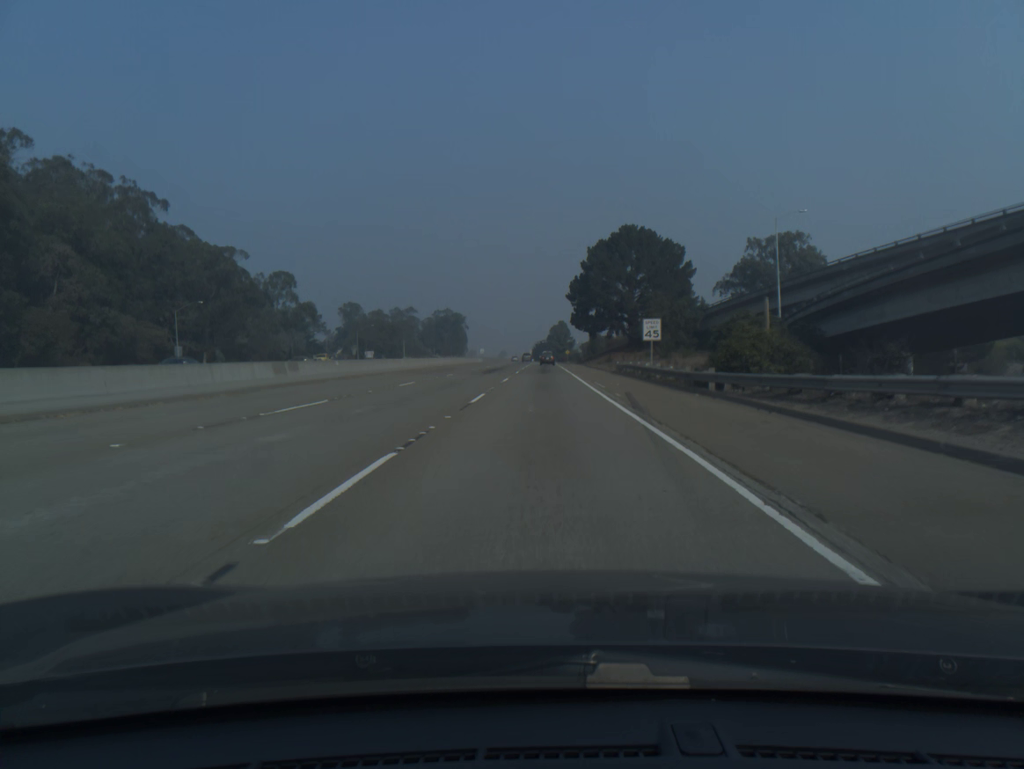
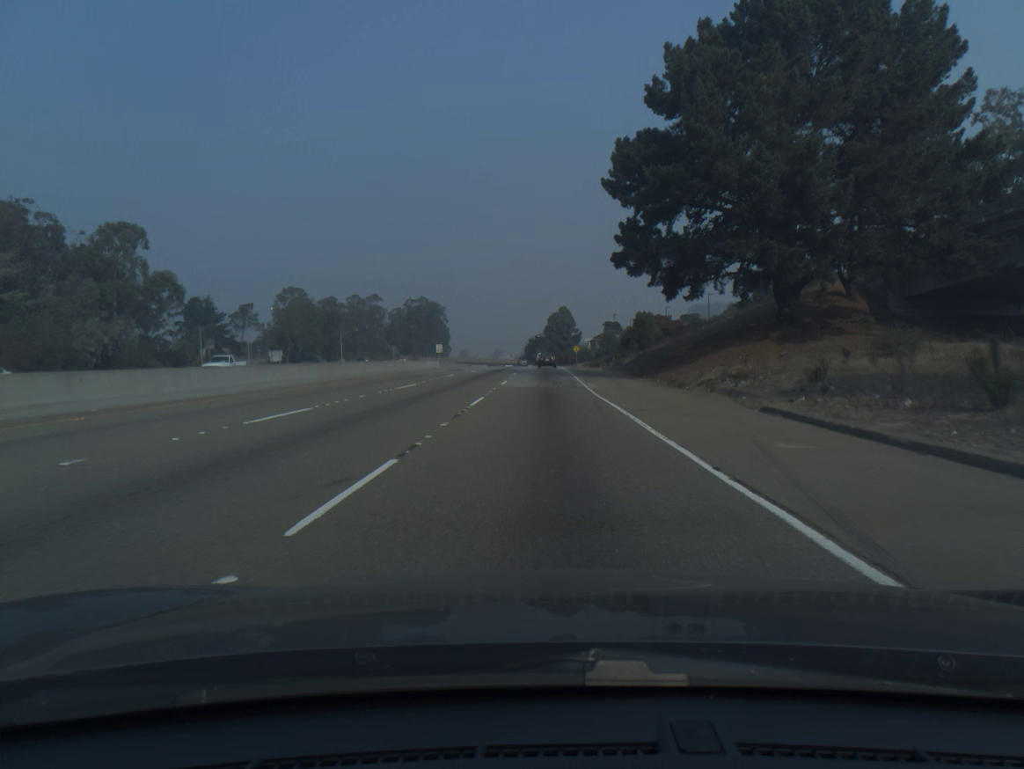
(0.0, +74.4) m; 0°
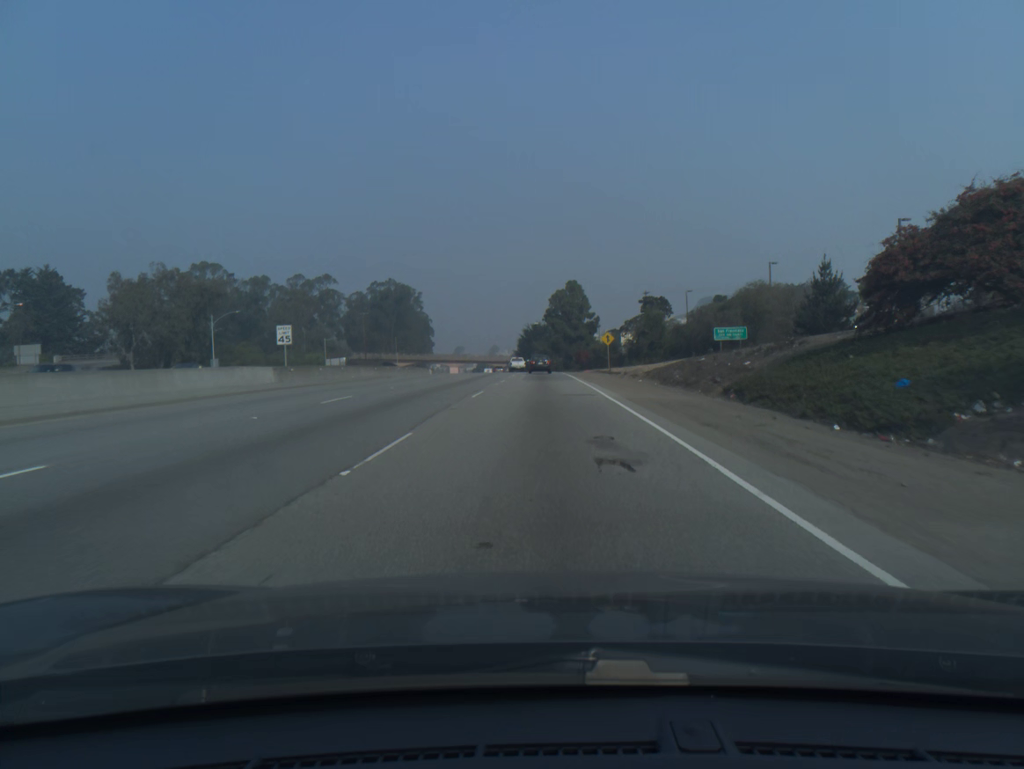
(+0.2, +69.1) m; 0°
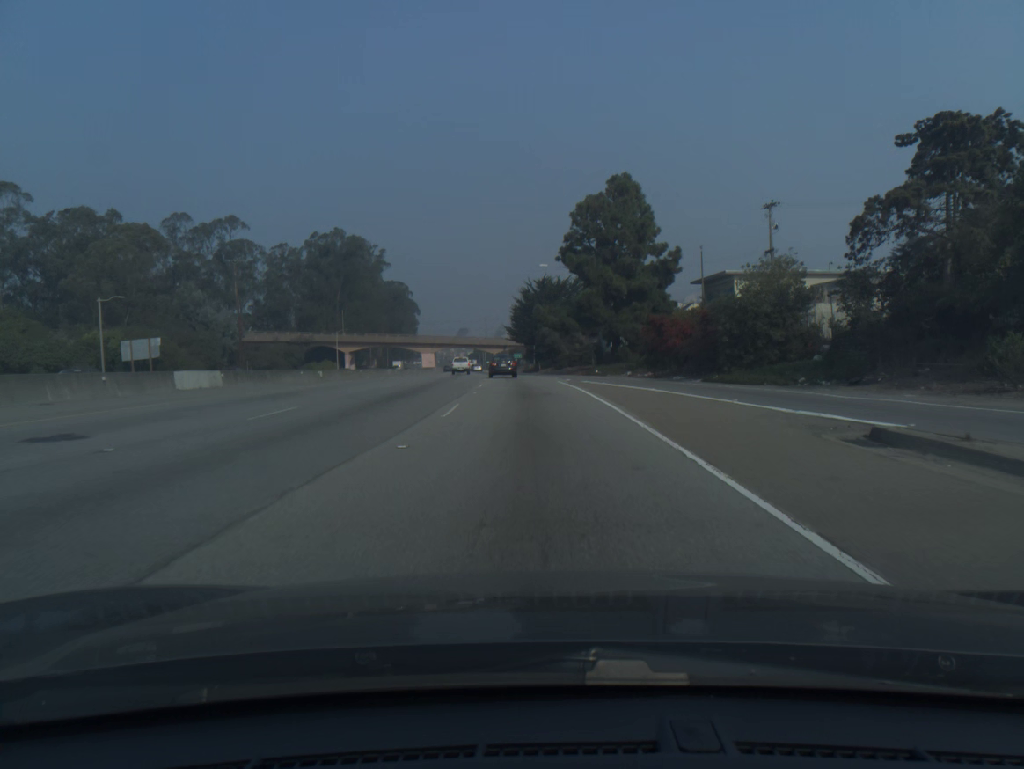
(-0.4, +80.3) m; -1°
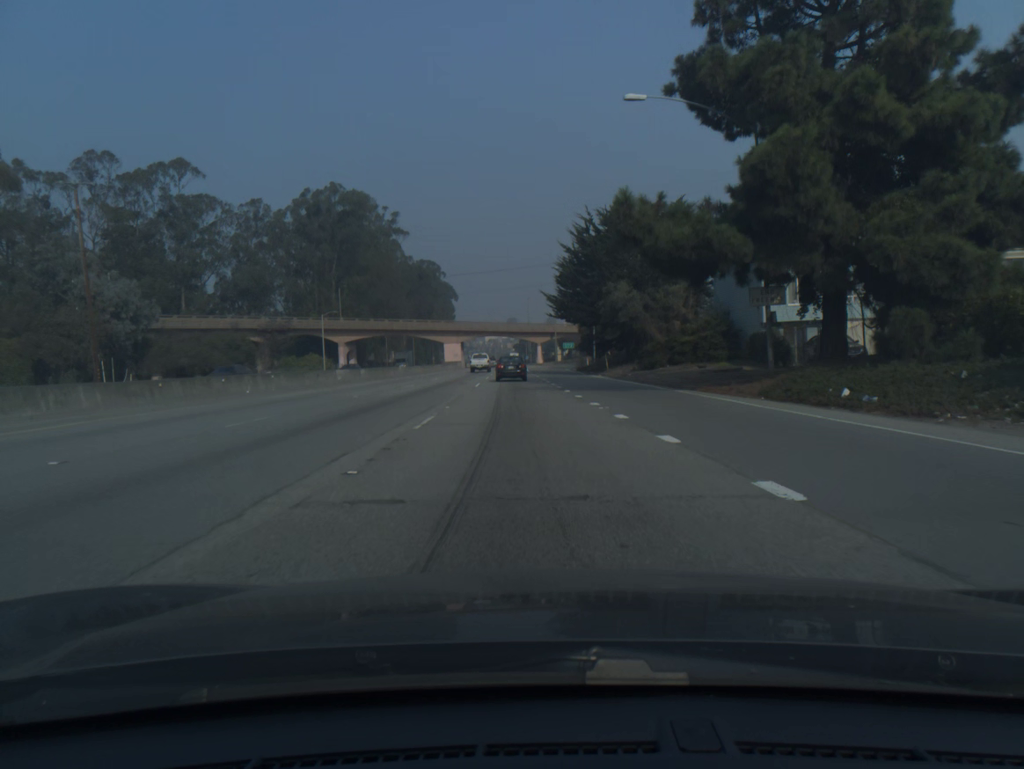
(-1.3, +45.3) m; -4°
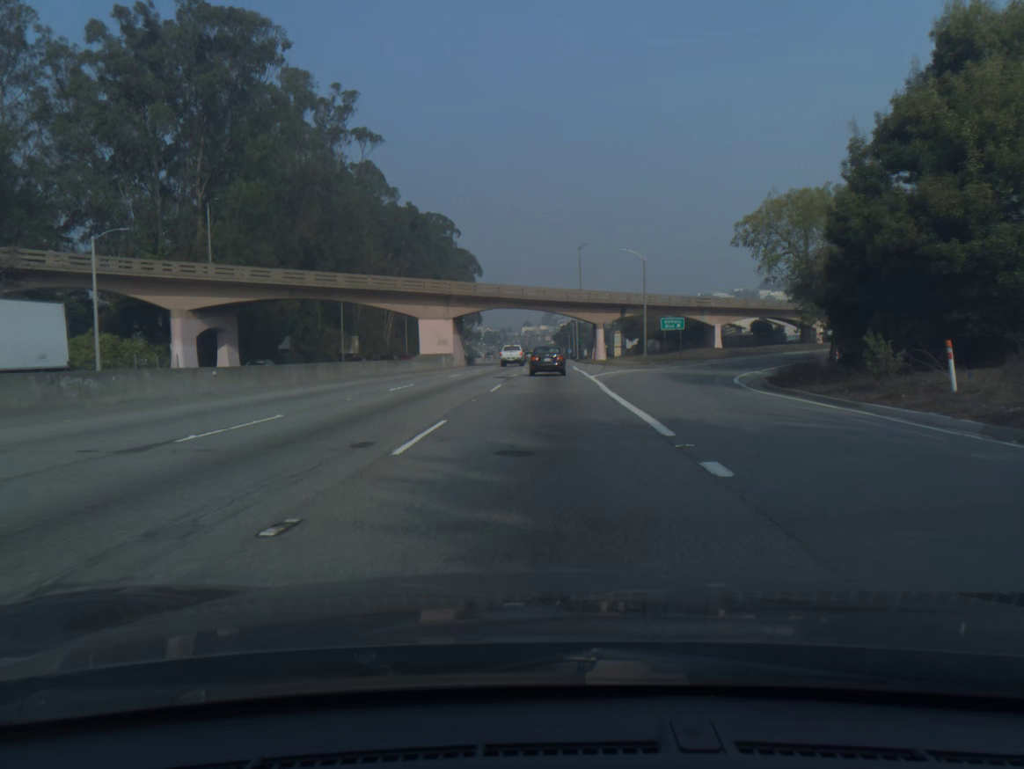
(-2.7, +71.2) m; -3°
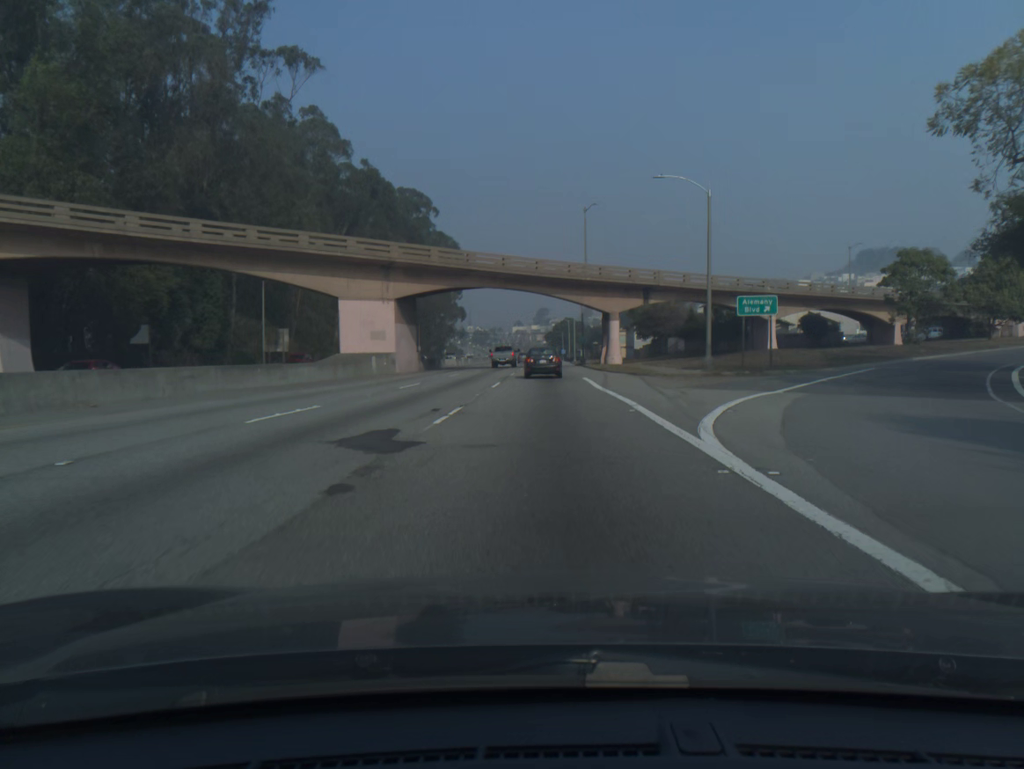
(+0.2, +27.1) m; +1°
